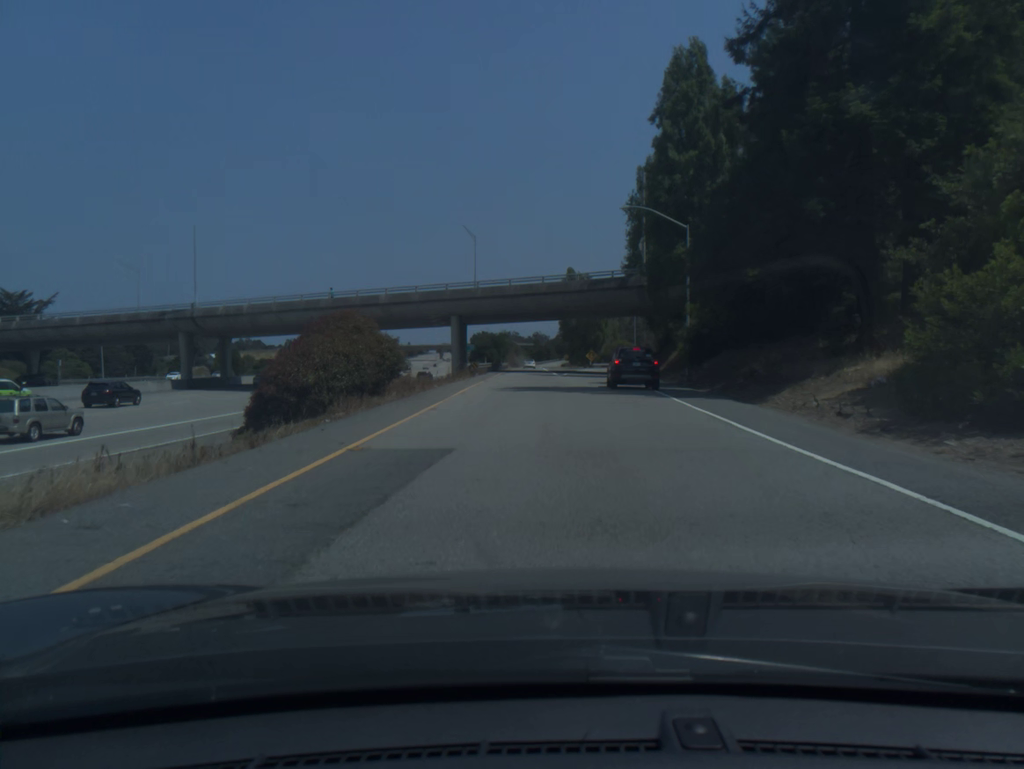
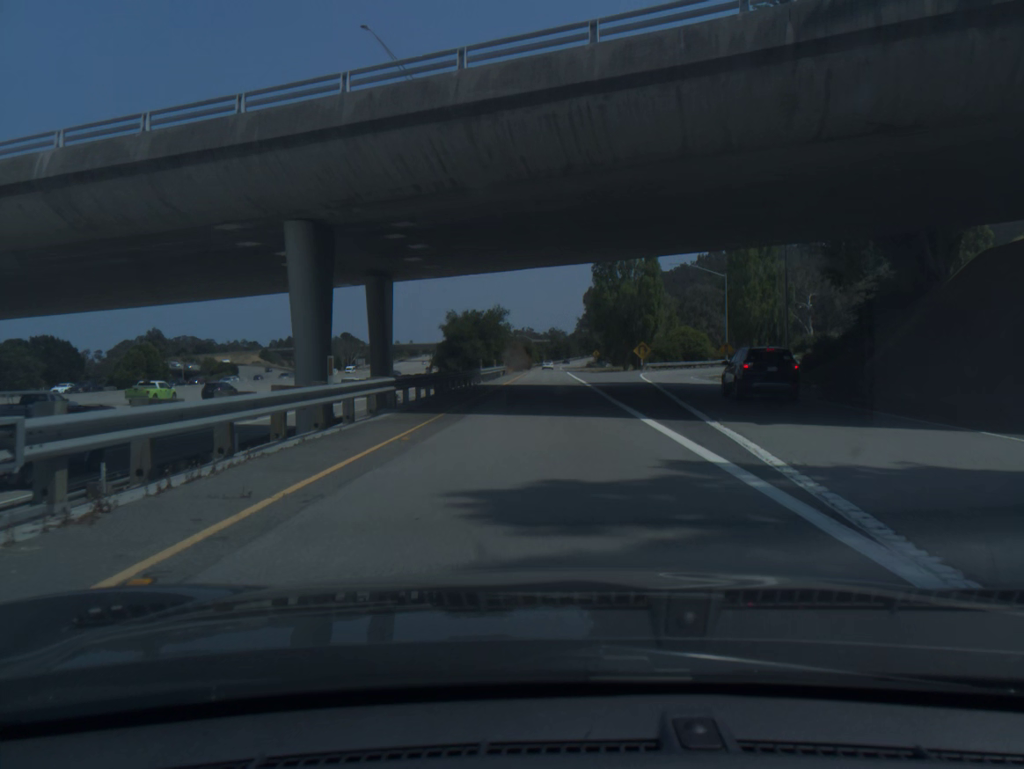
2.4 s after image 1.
(-1.0, +51.5) m; -1°
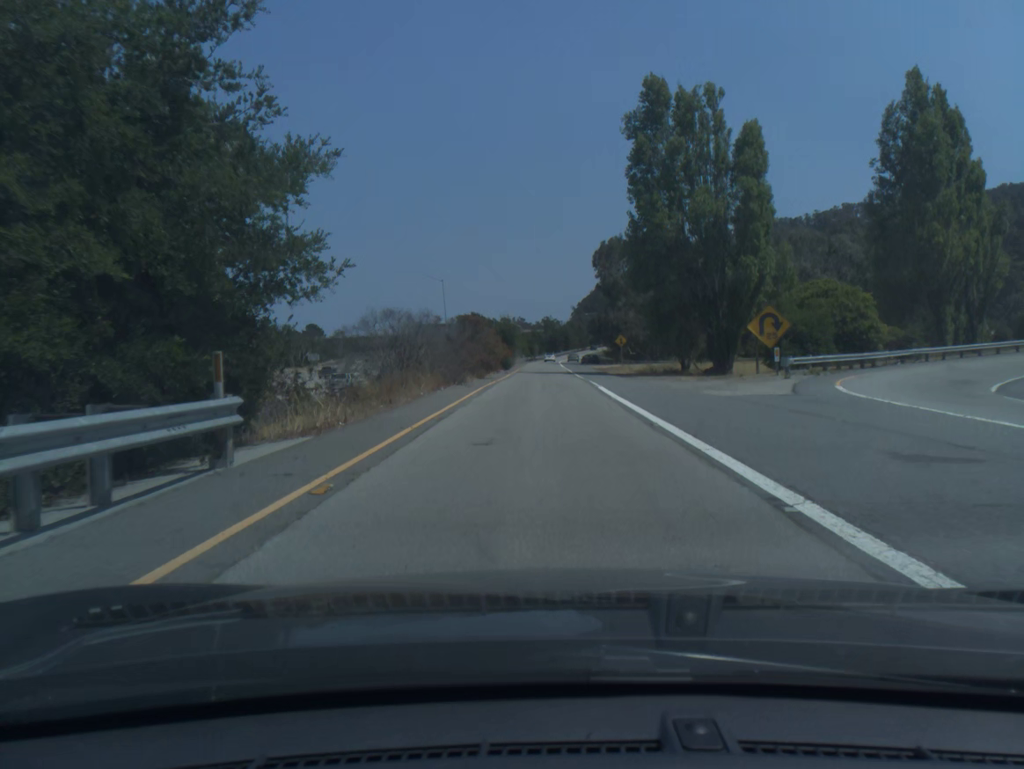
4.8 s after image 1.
(+0.3, +53.9) m; +1°
